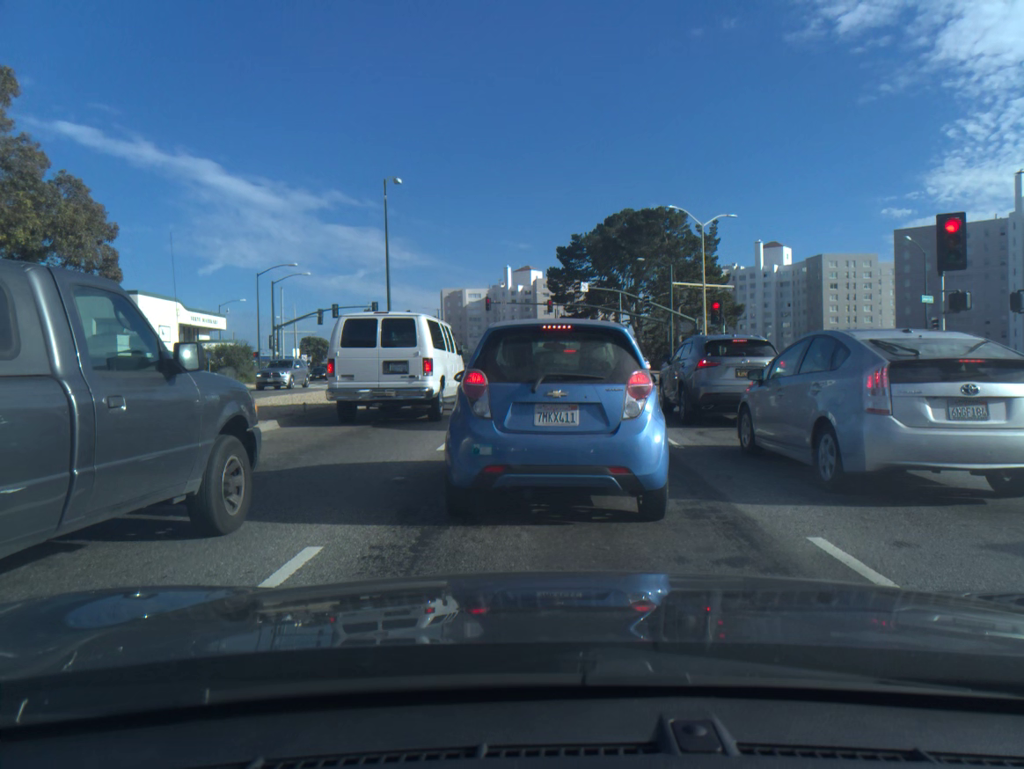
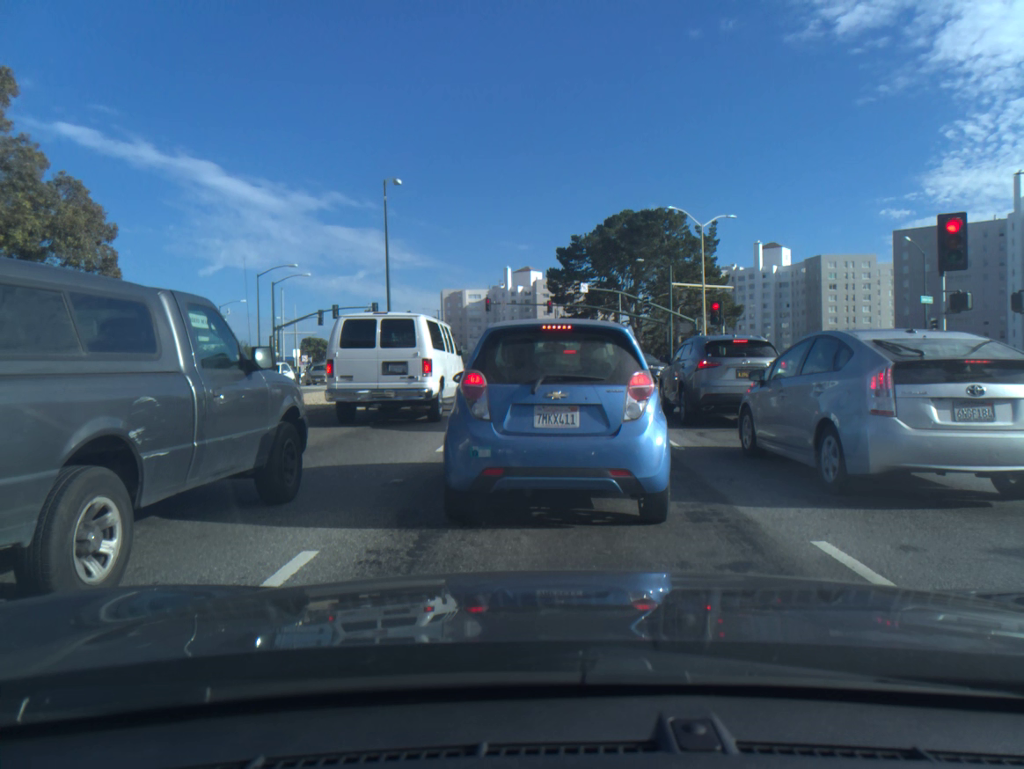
(0.0, +0.1) m; 0°
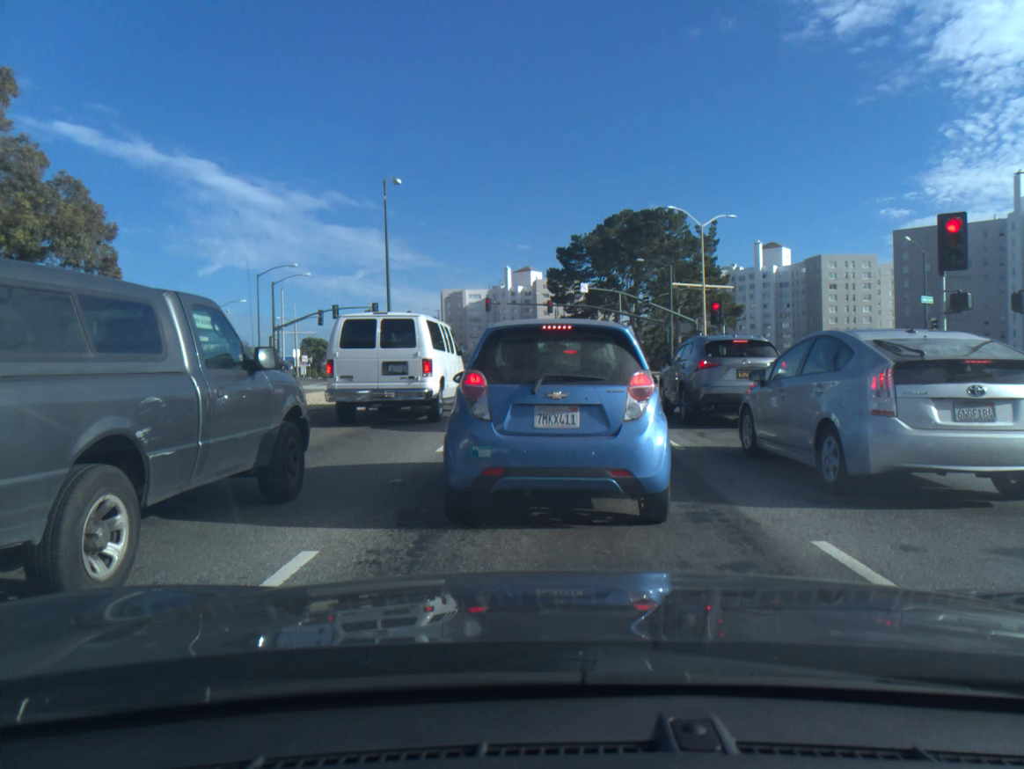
(0.0, 0.0) m; 0°
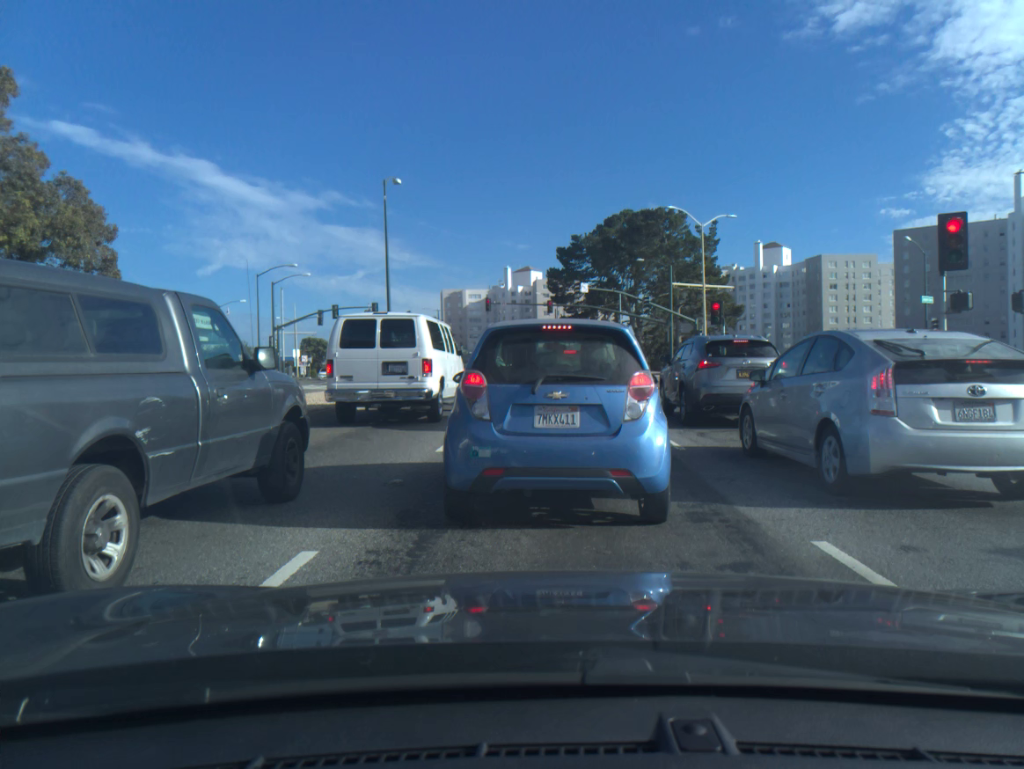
(0.0, 0.0) m; 0°
